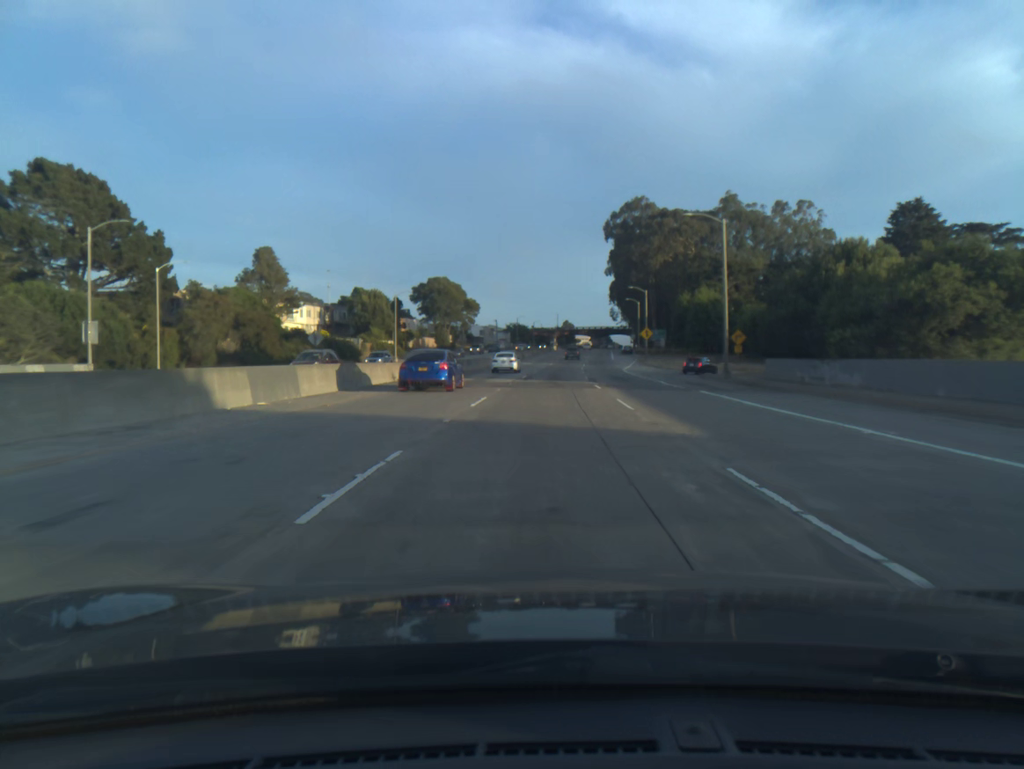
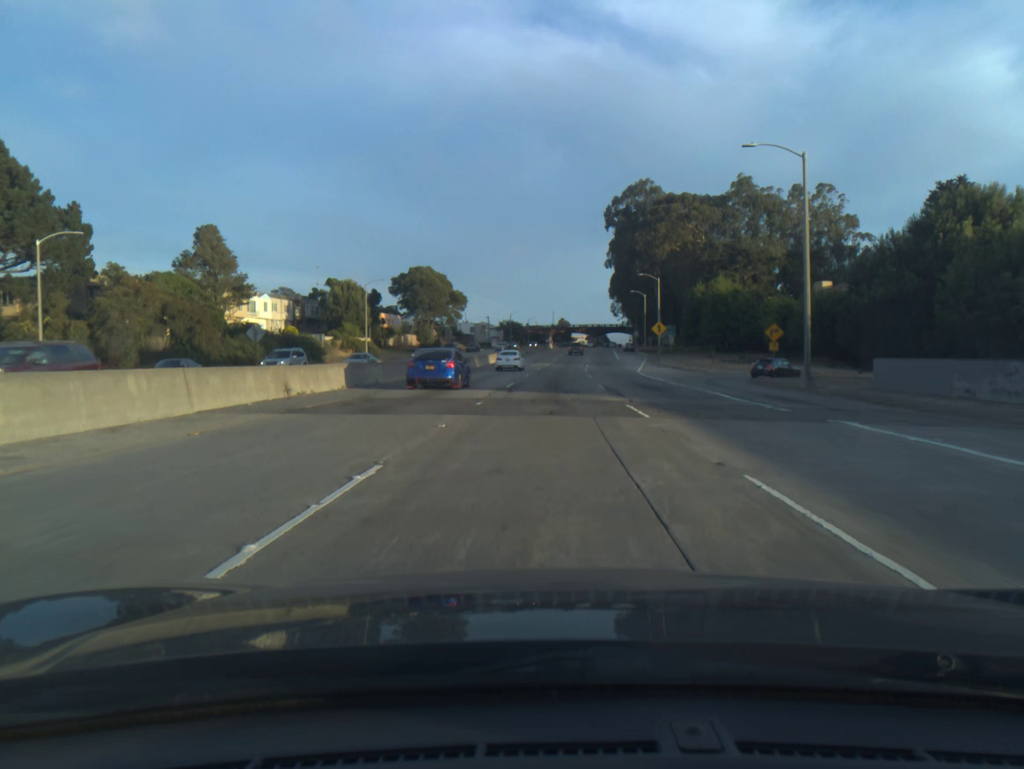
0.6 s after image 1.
(+0.1, +14.5) m; 0°
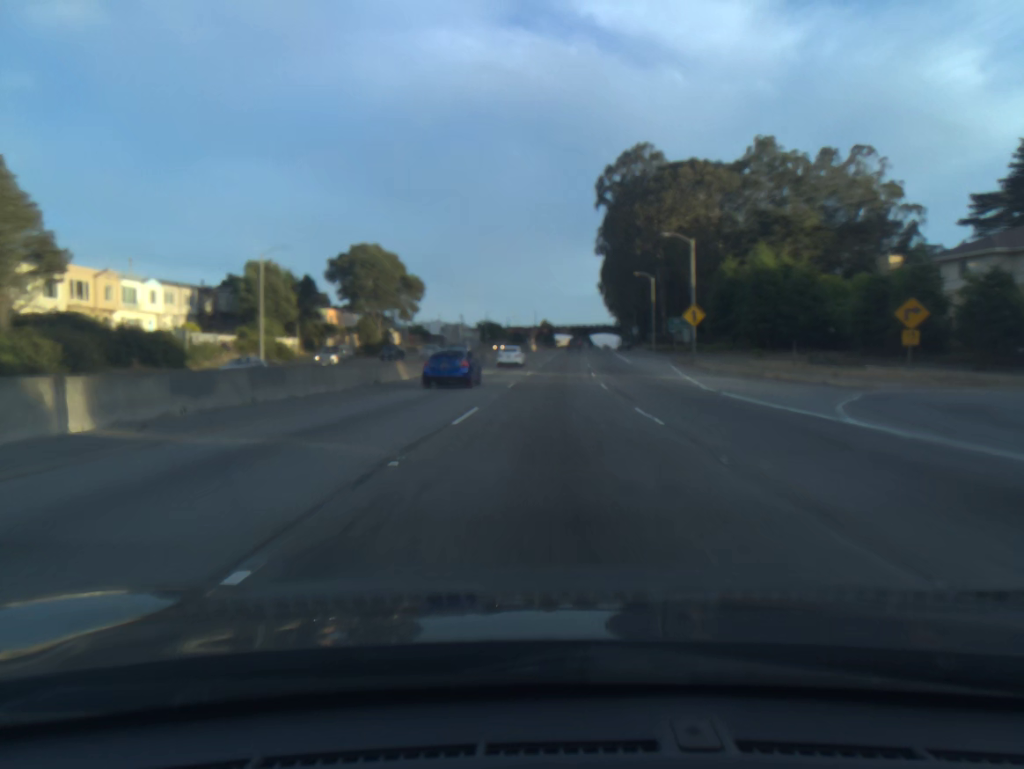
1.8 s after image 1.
(+0.3, +29.5) m; +1°
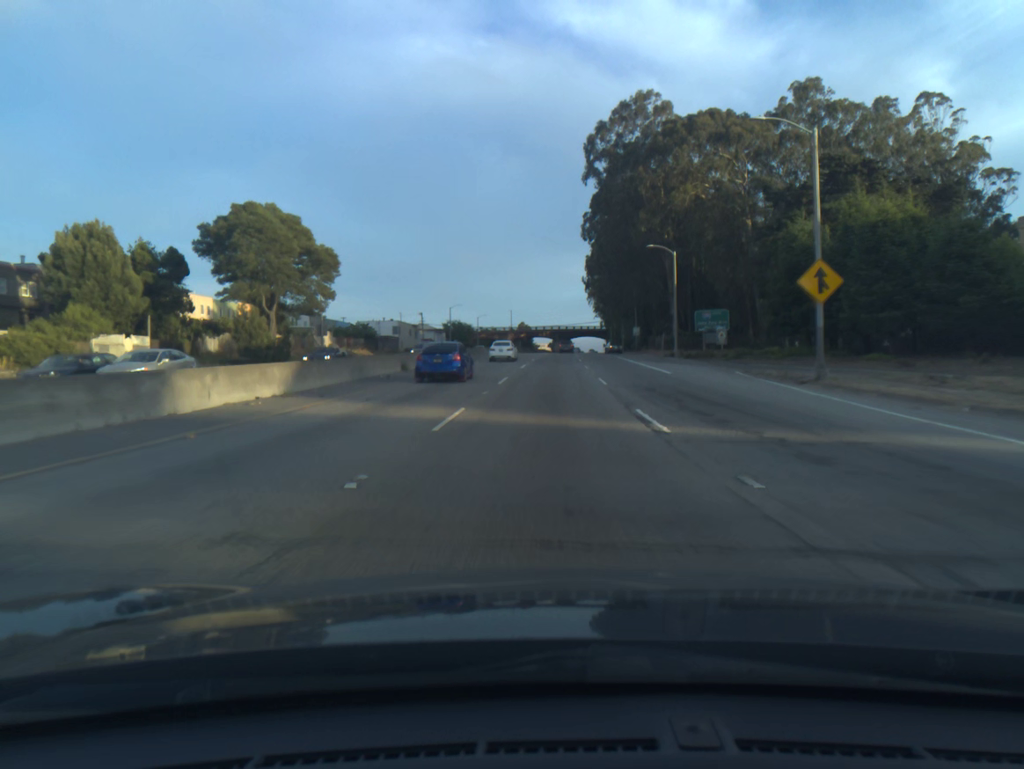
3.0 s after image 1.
(+0.6, +30.1) m; +2°
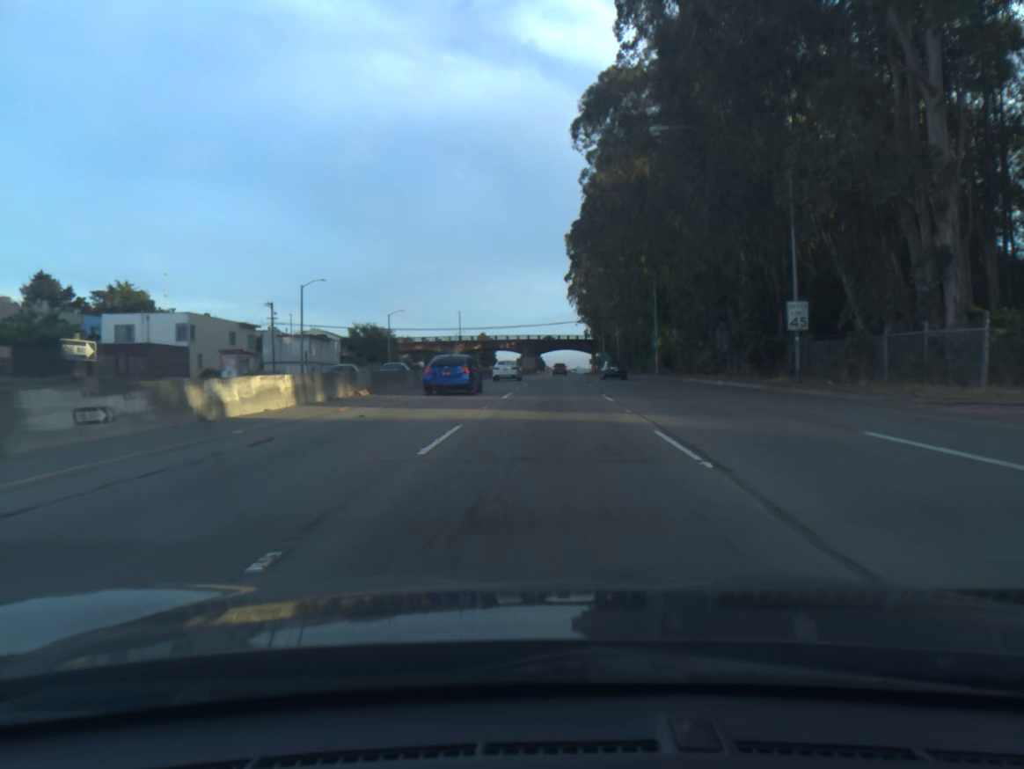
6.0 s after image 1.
(+1.7, +76.8) m; +2°
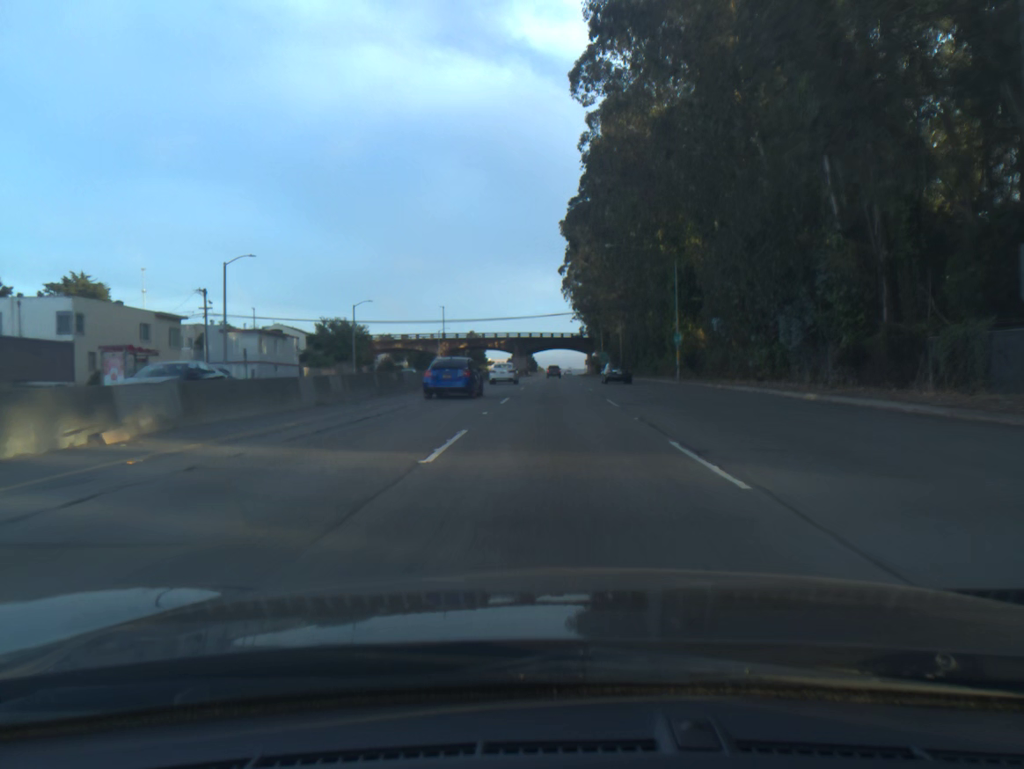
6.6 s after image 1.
(+0.1, +15.7) m; 0°
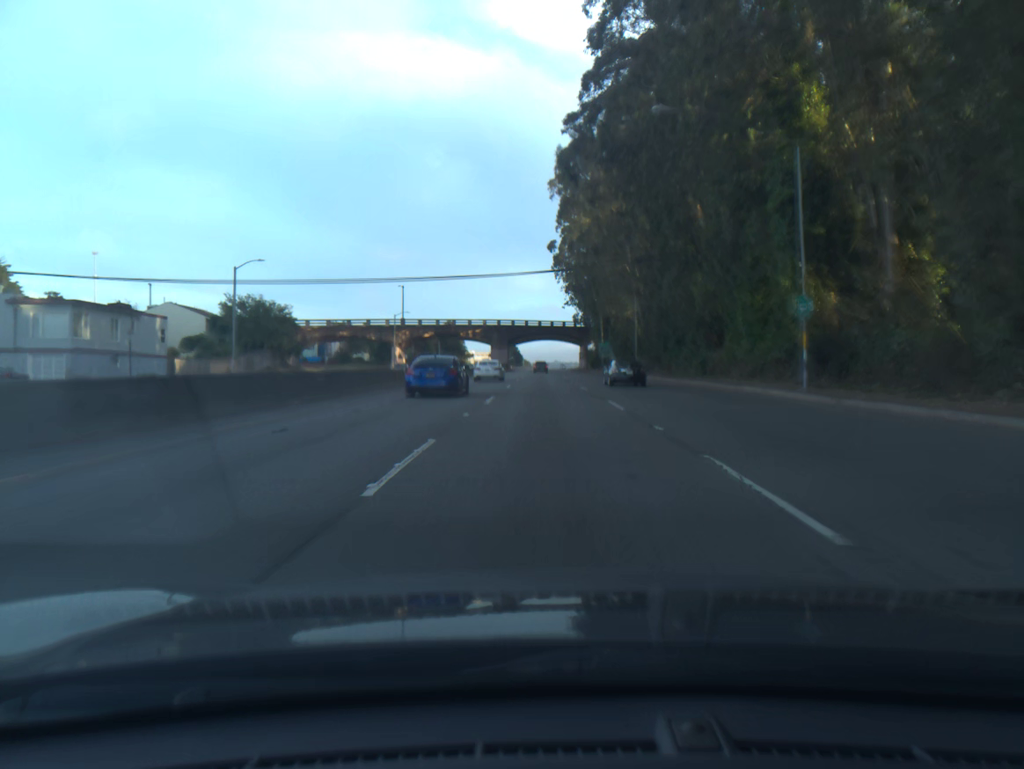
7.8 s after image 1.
(+0.3, +31.8) m; +1°
